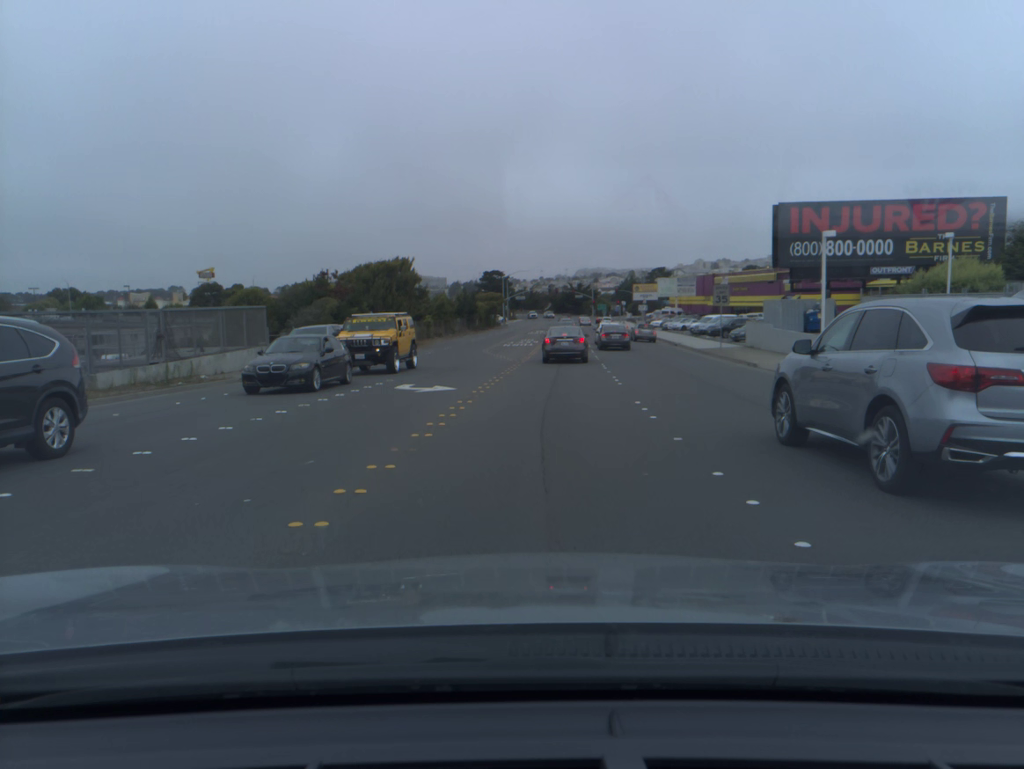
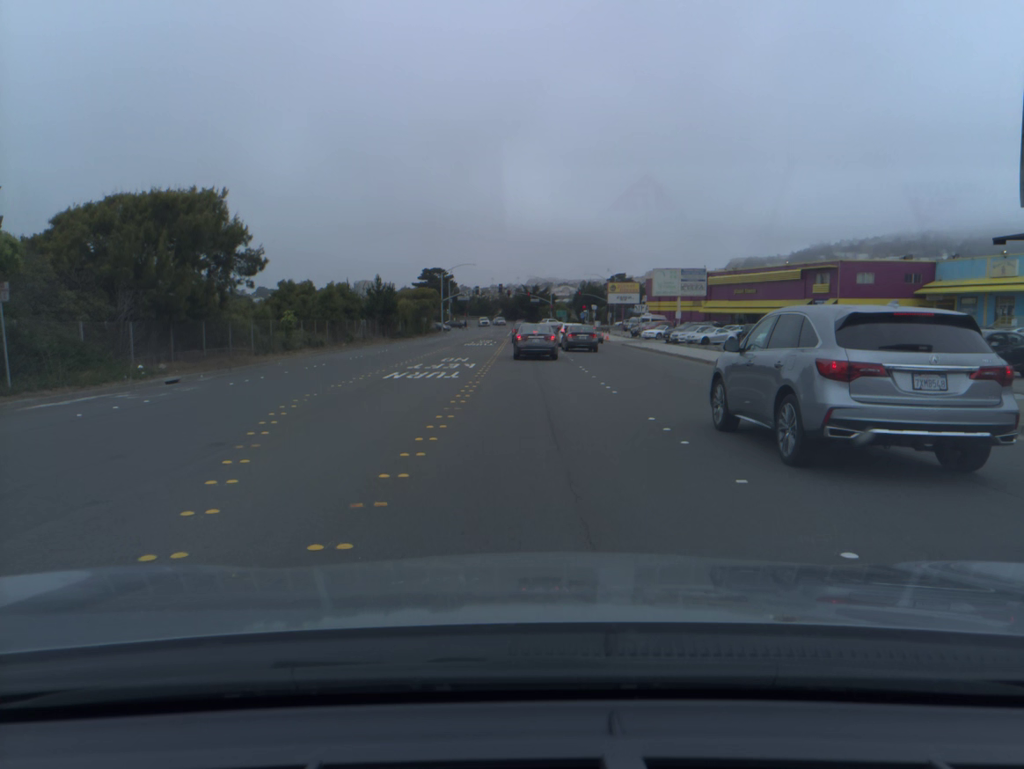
(+1.0, +32.4) m; +4°
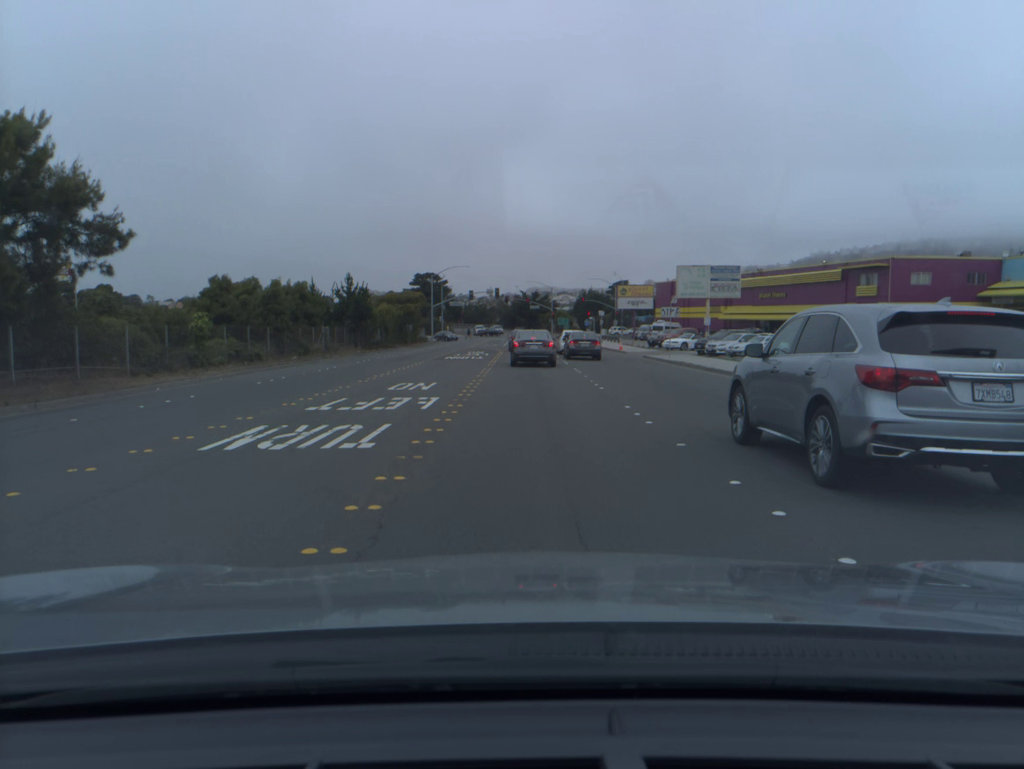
(0.0, +12.3) m; 0°
